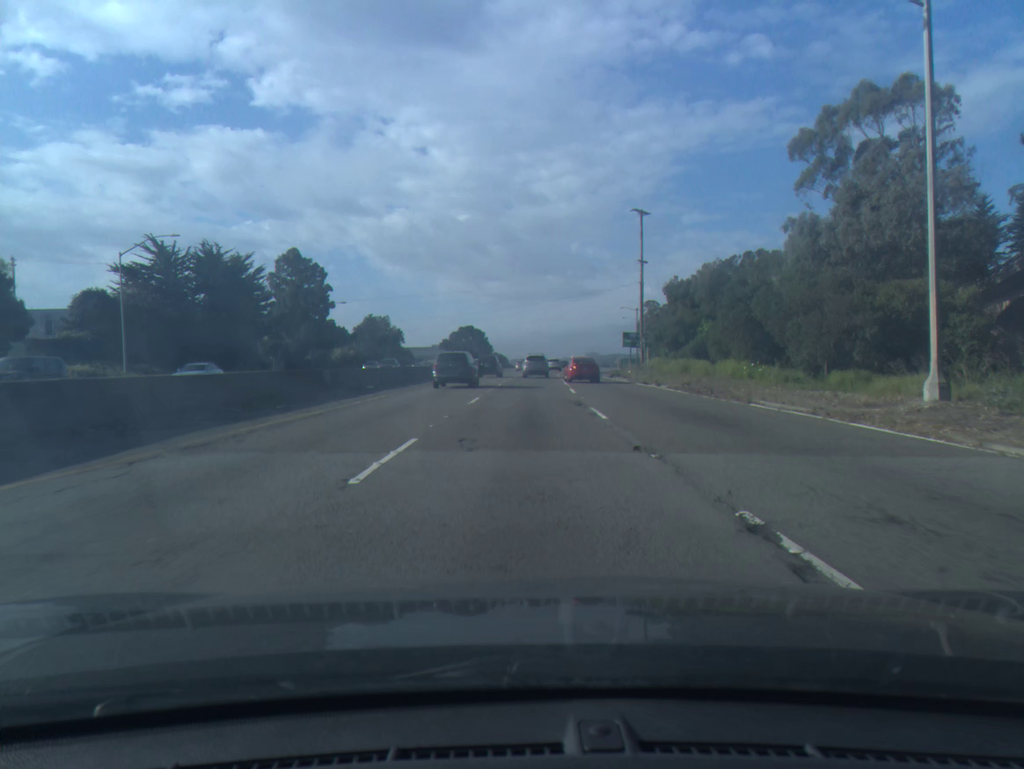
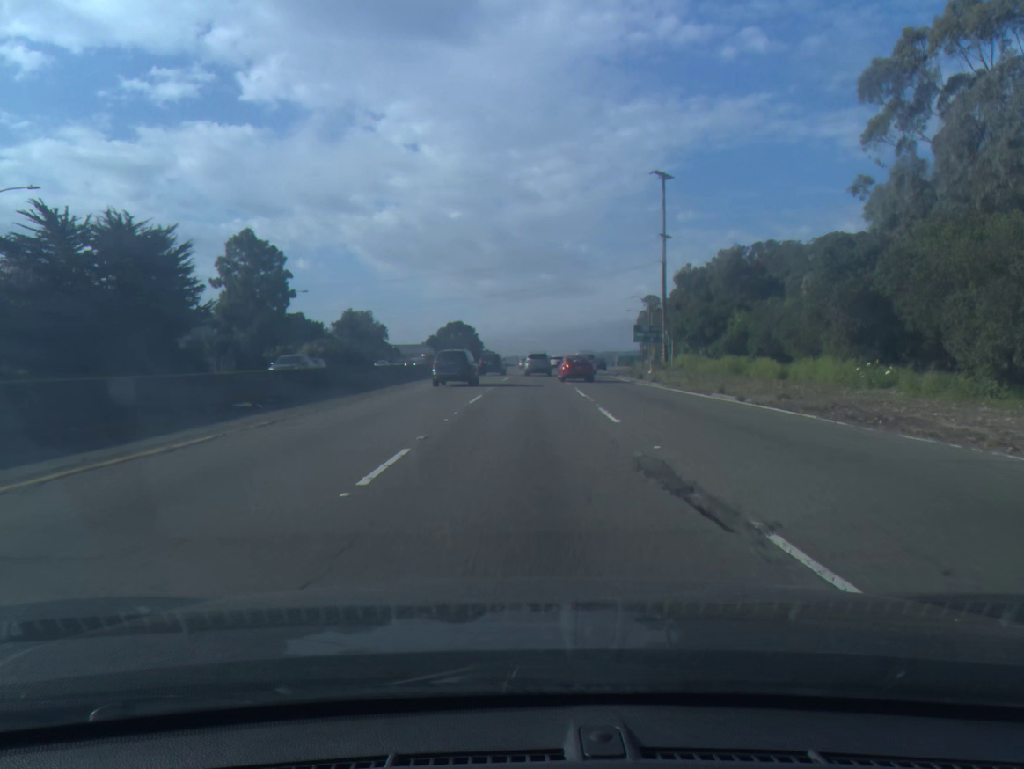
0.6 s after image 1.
(0.0, +14.7) m; 0°
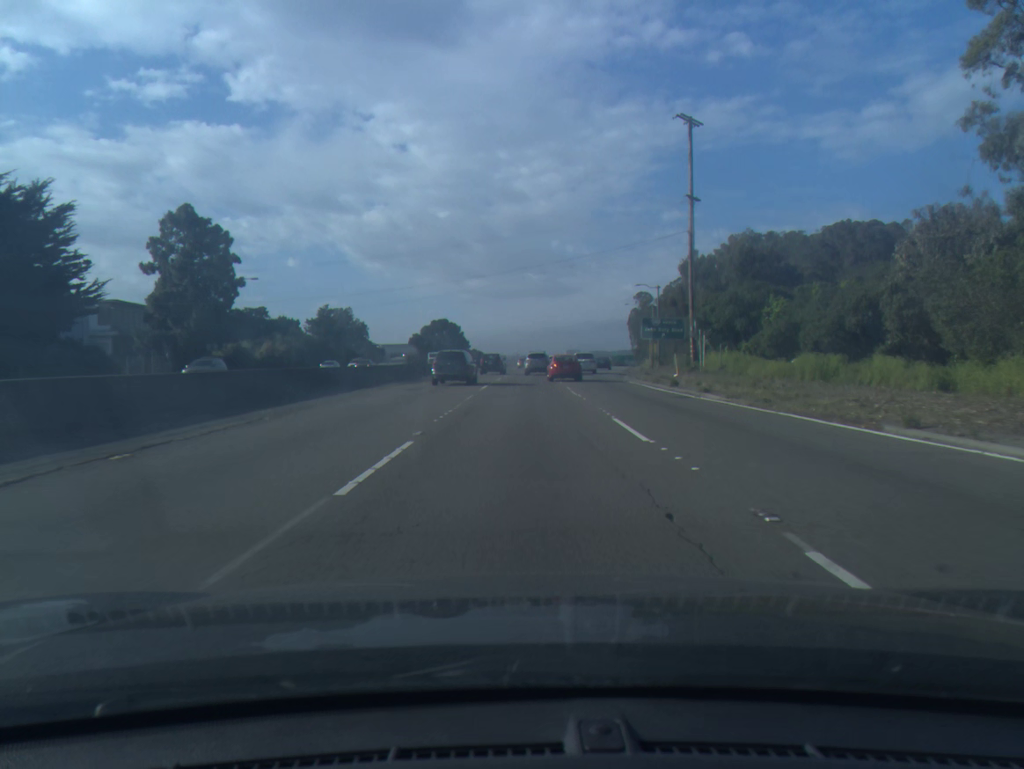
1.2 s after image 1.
(+0.1, +14.8) m; +1°
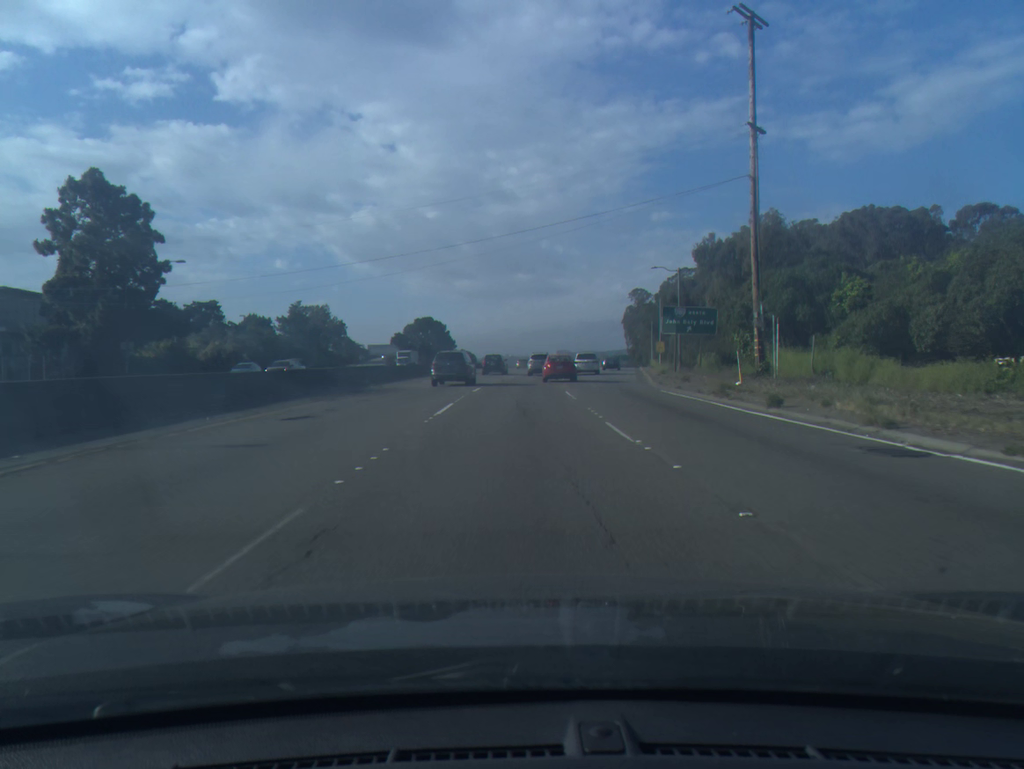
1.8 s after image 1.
(+0.1, +14.8) m; +1°
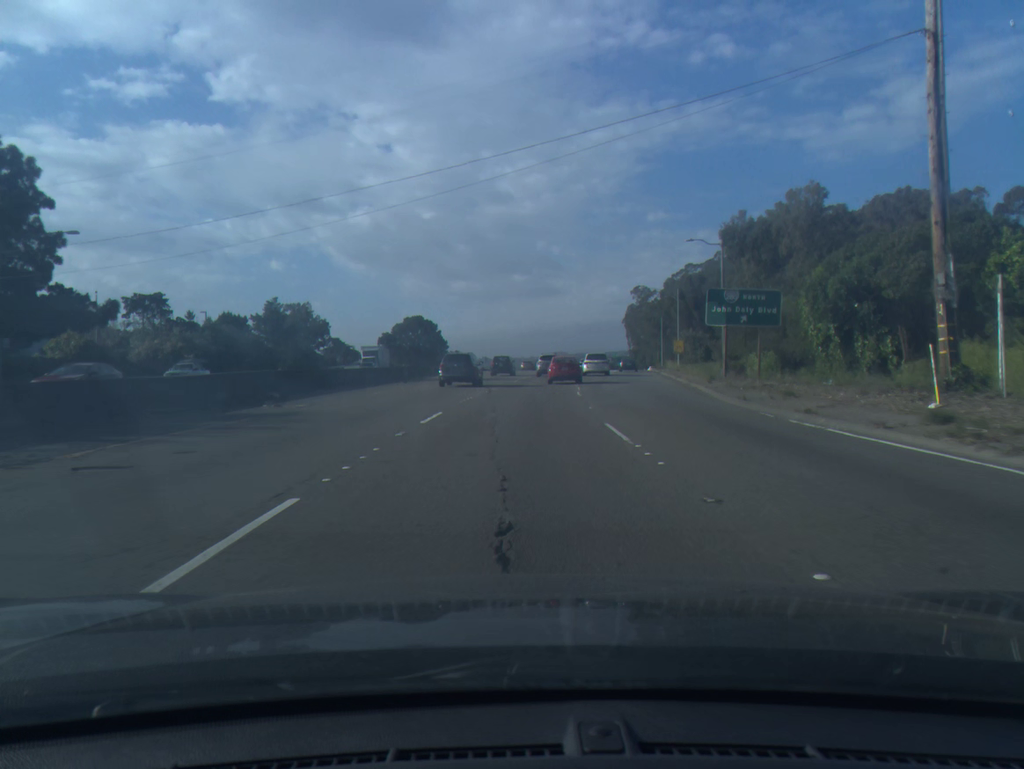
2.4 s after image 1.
(+0.1, +14.9) m; 0°
